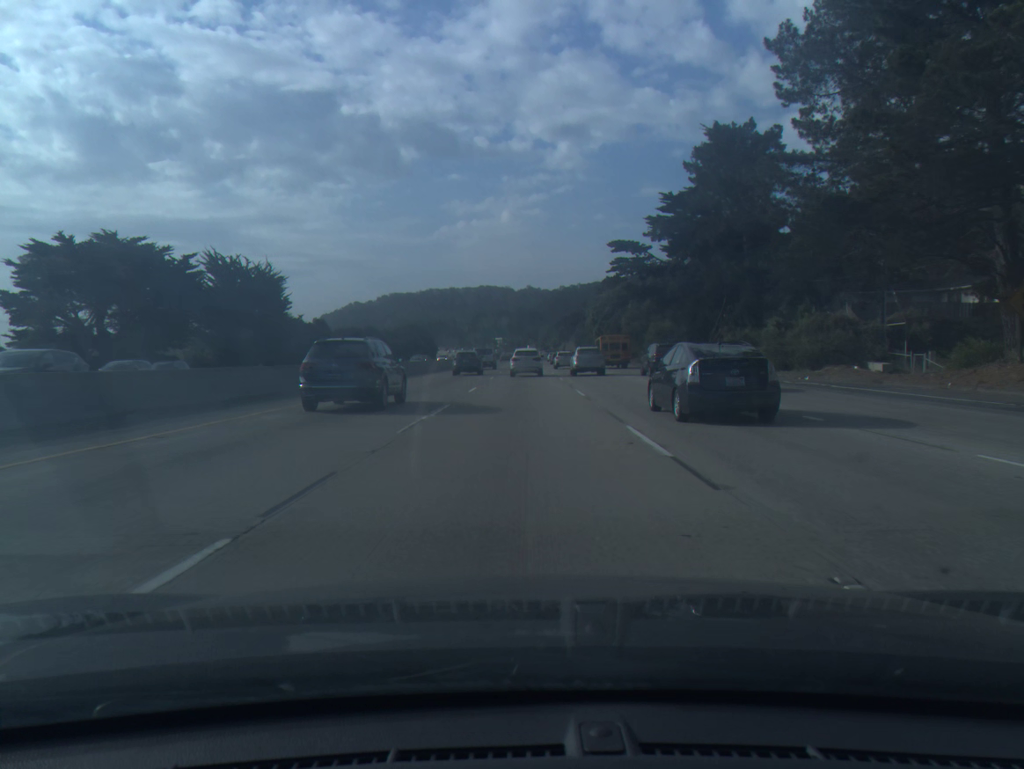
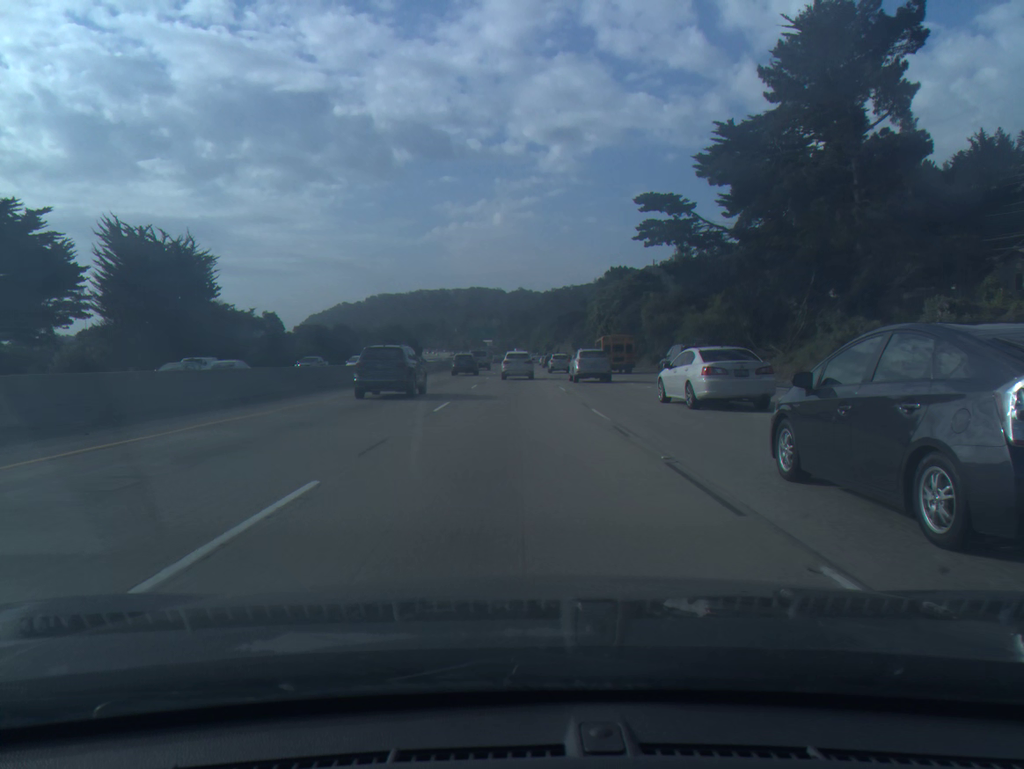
(+0.2, +22.7) m; +1°
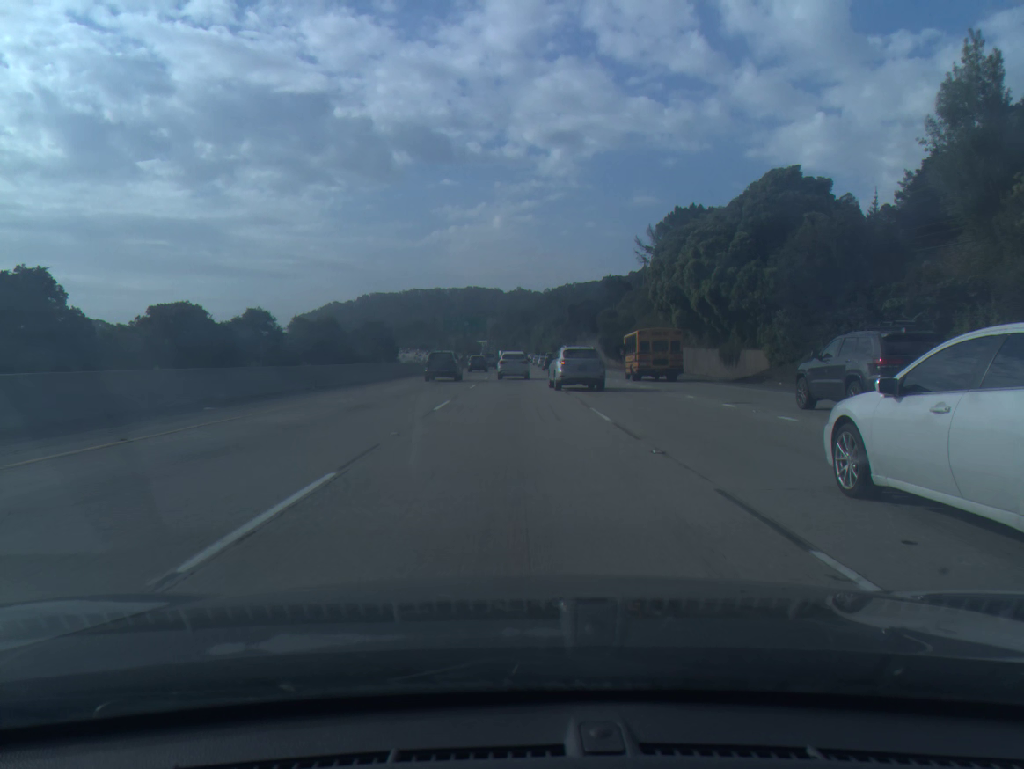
(-0.1, +56.9) m; 0°
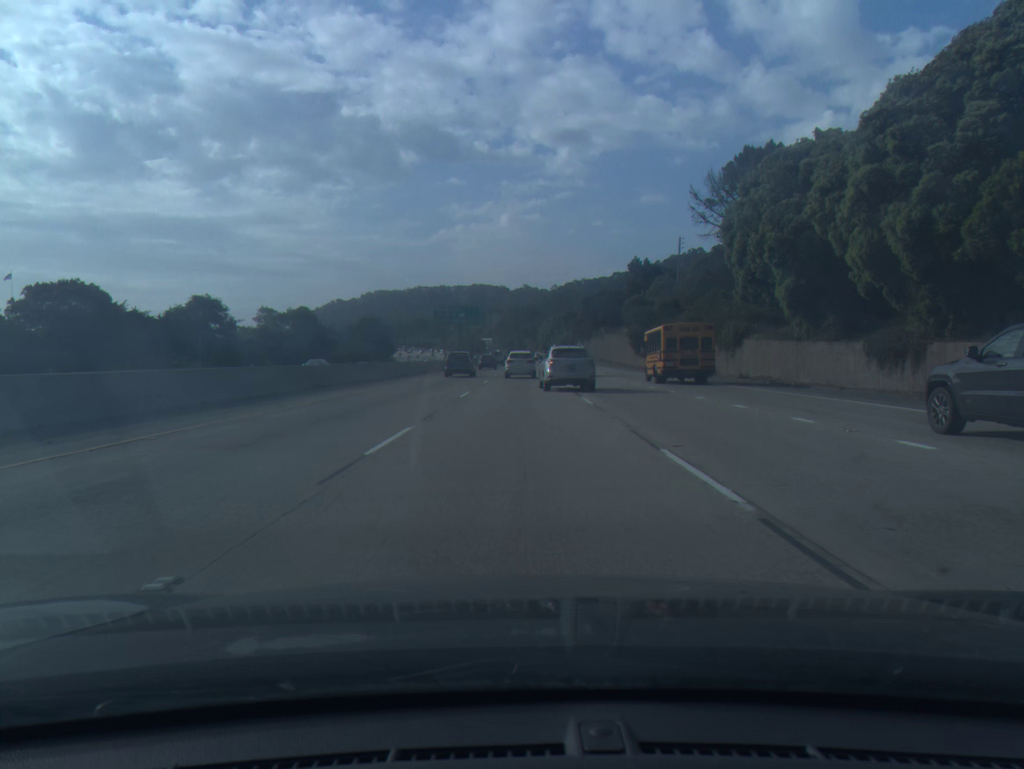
(-0.1, +22.9) m; 0°
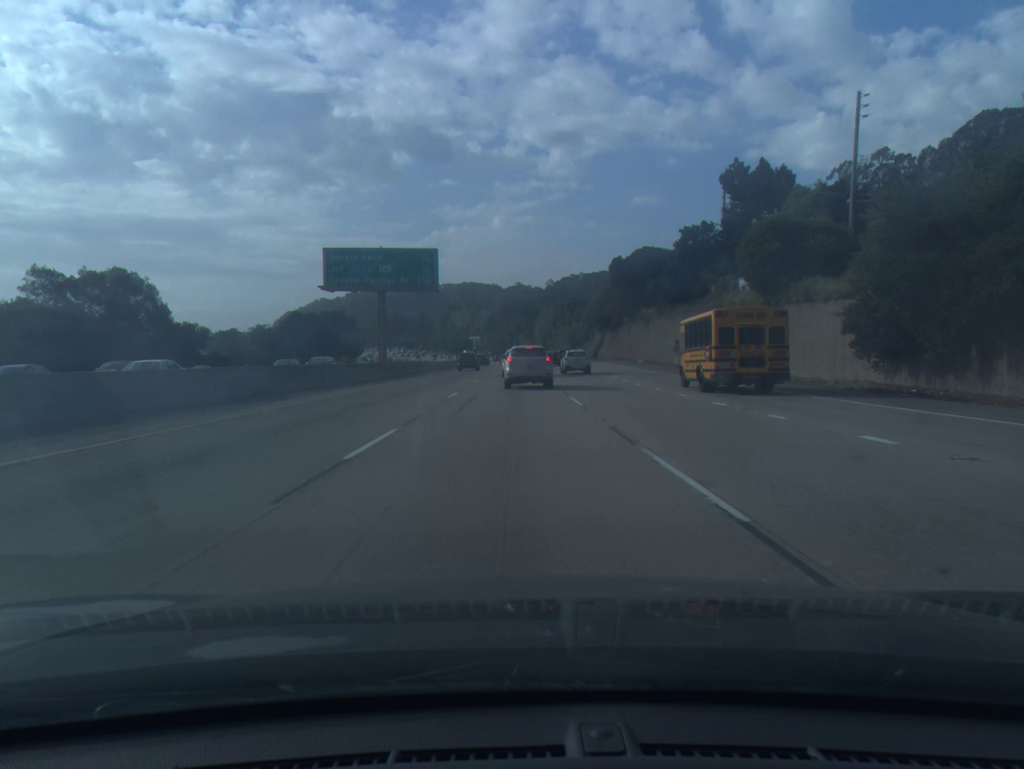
(+0.3, +57.7) m; 0°
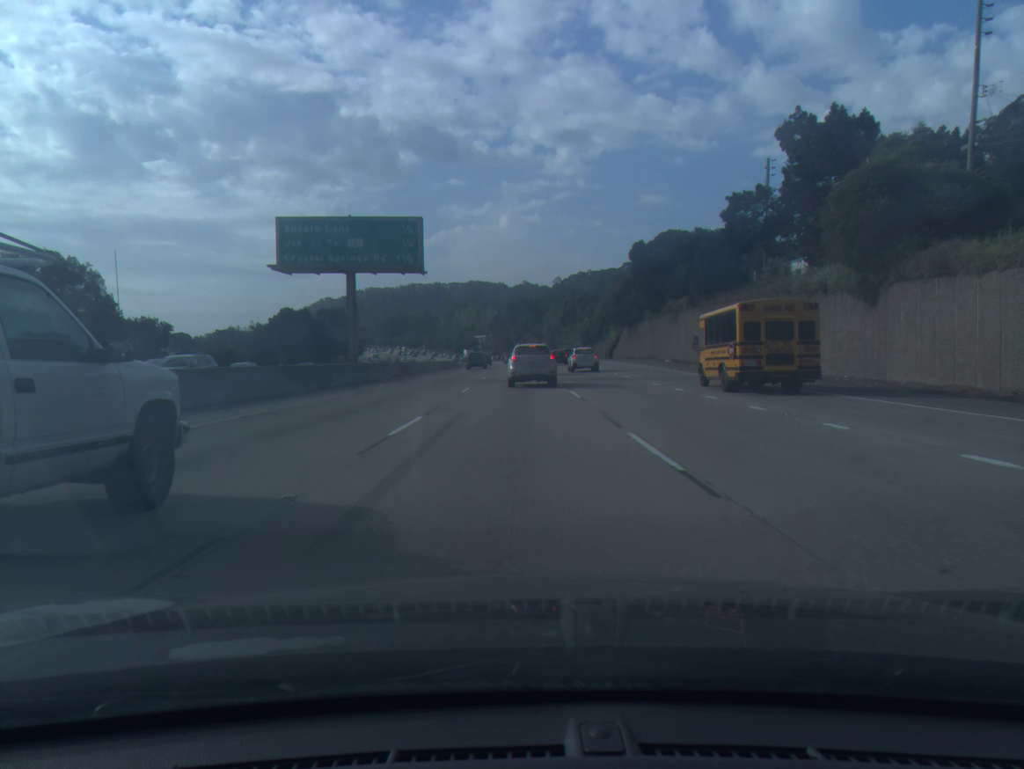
(-0.1, +11.6) m; 0°
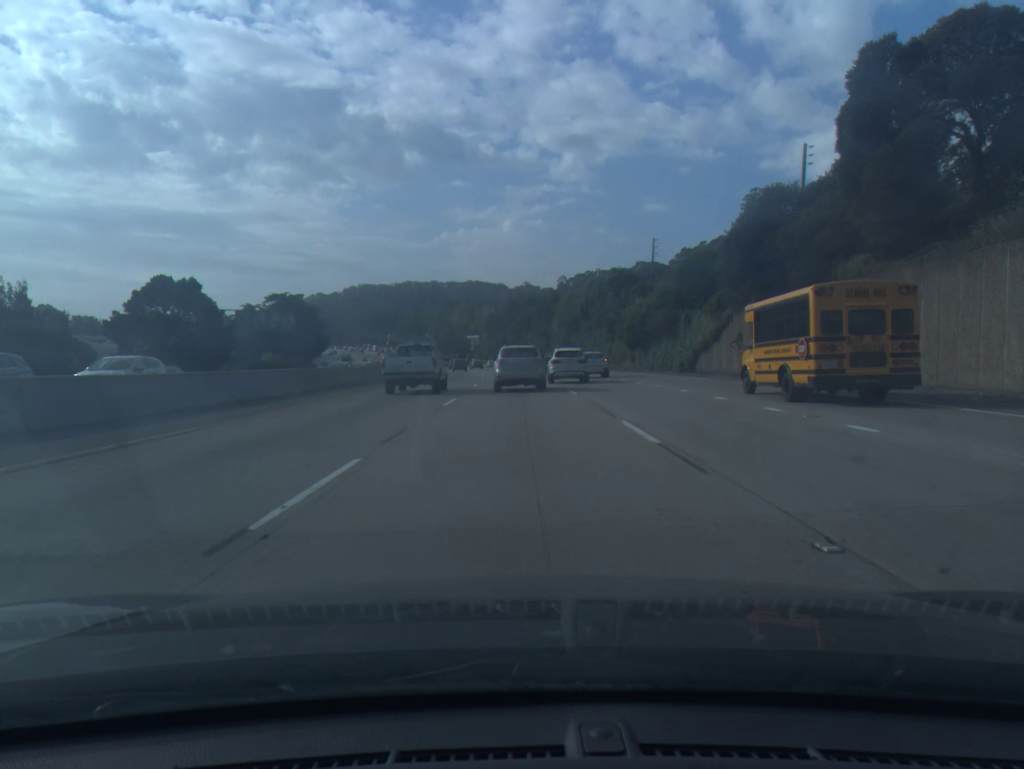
(0.0, +54.9) m; 0°
